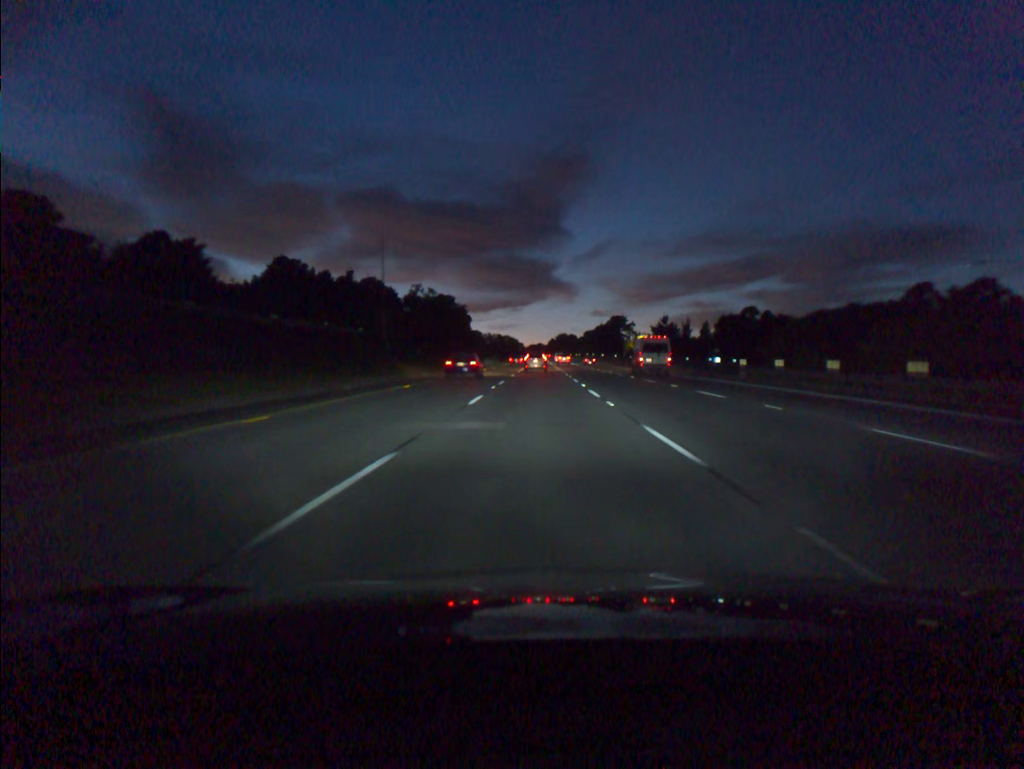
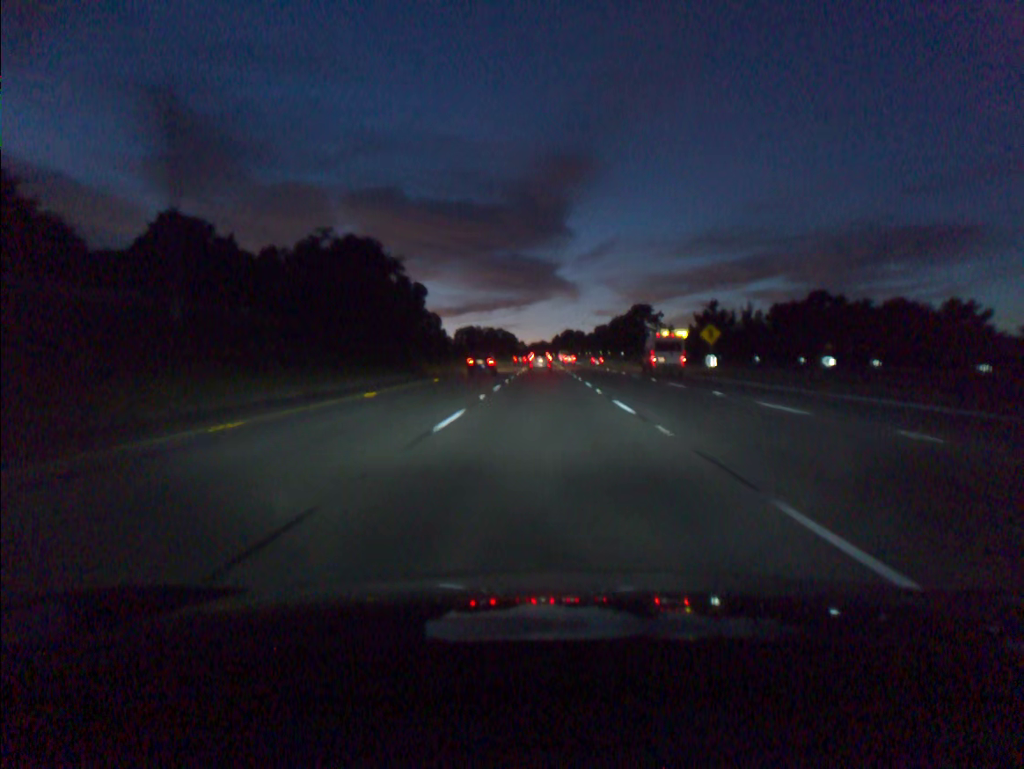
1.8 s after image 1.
(-0.1, +50.8) m; 0°
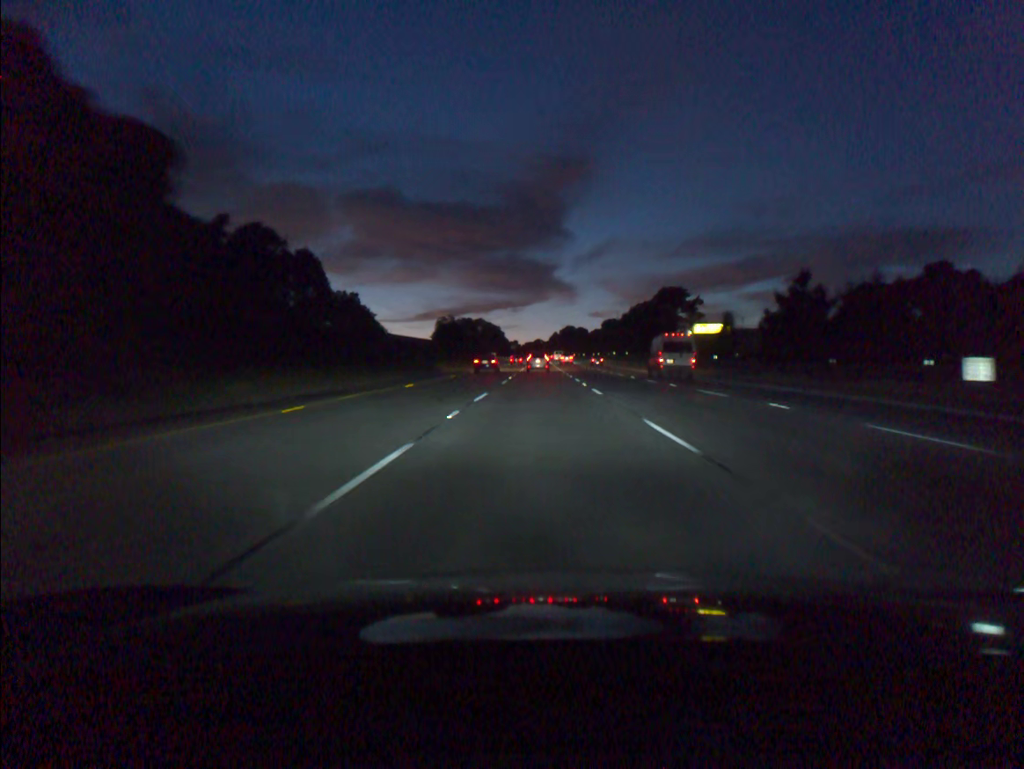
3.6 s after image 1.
(+0.2, +50.8) m; 0°
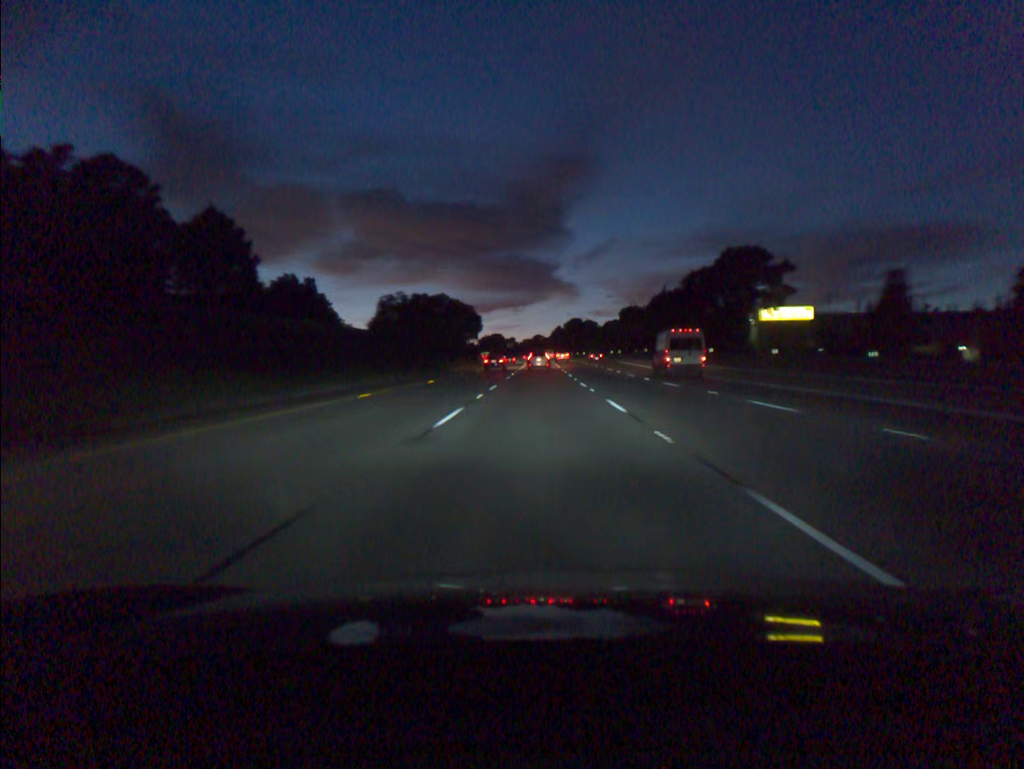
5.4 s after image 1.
(0.0, +51.0) m; 0°
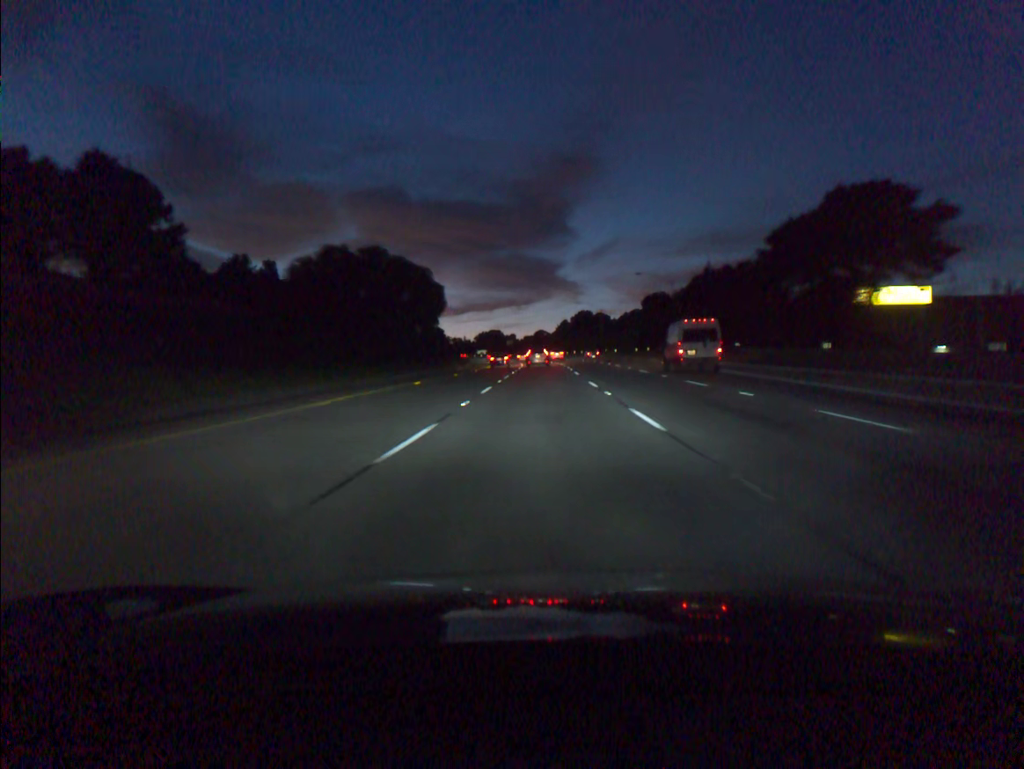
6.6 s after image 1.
(-0.1, +34.1) m; 0°
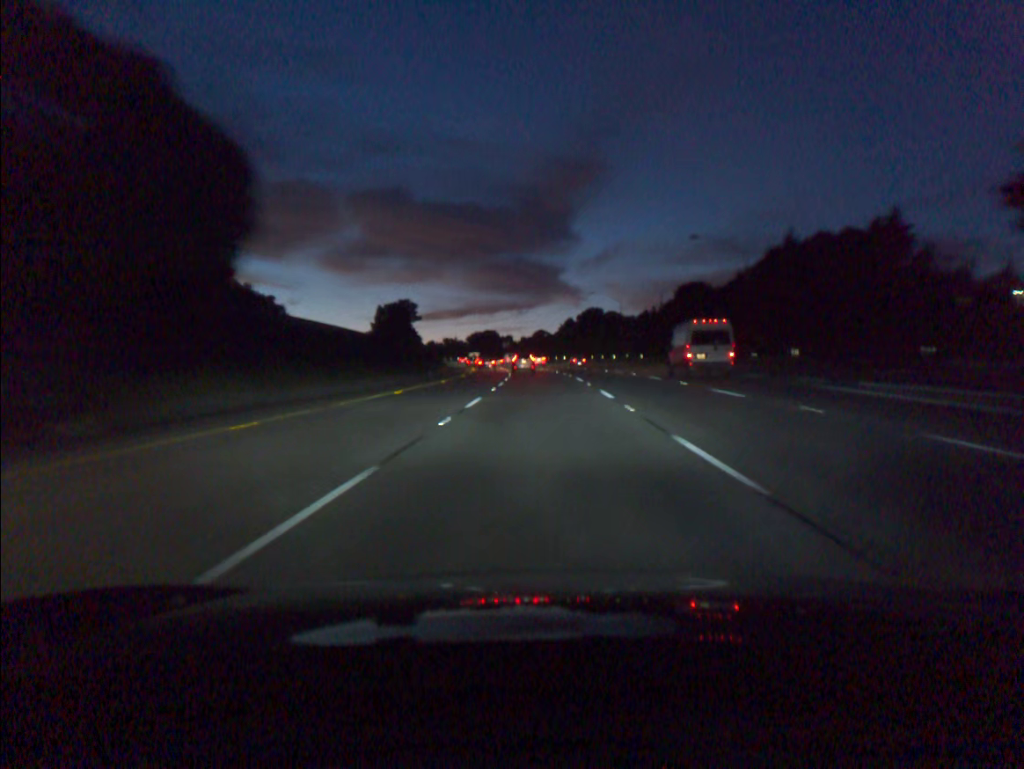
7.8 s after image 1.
(0.0, +34.2) m; 0°
